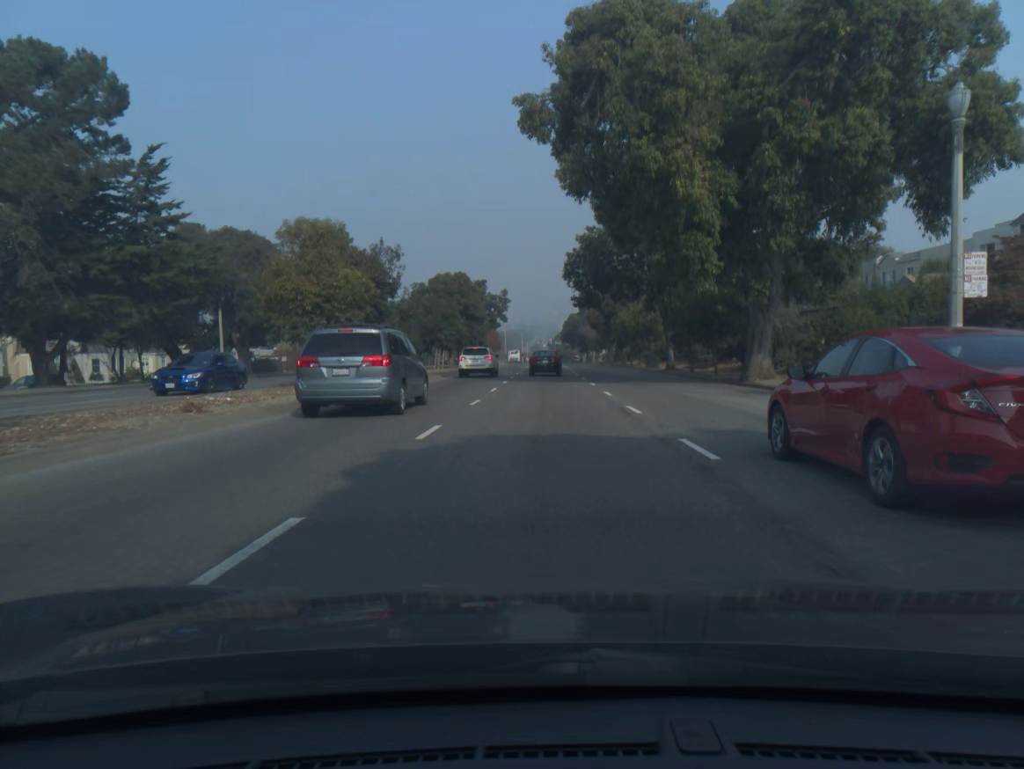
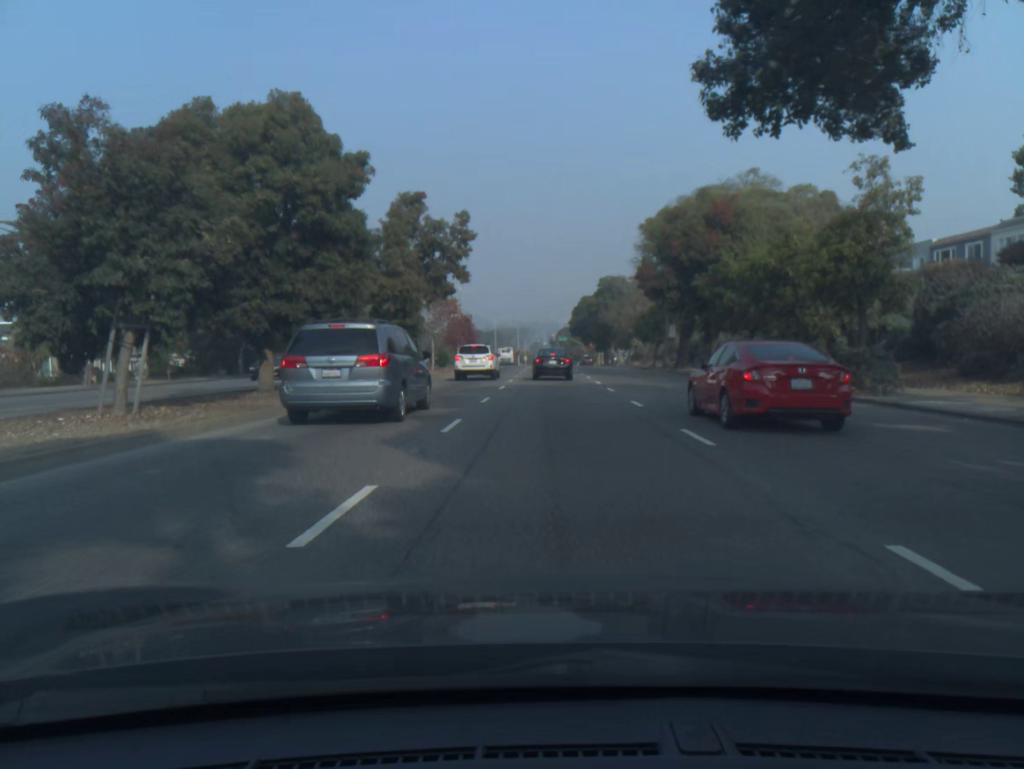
(-0.1, +42.8) m; 0°
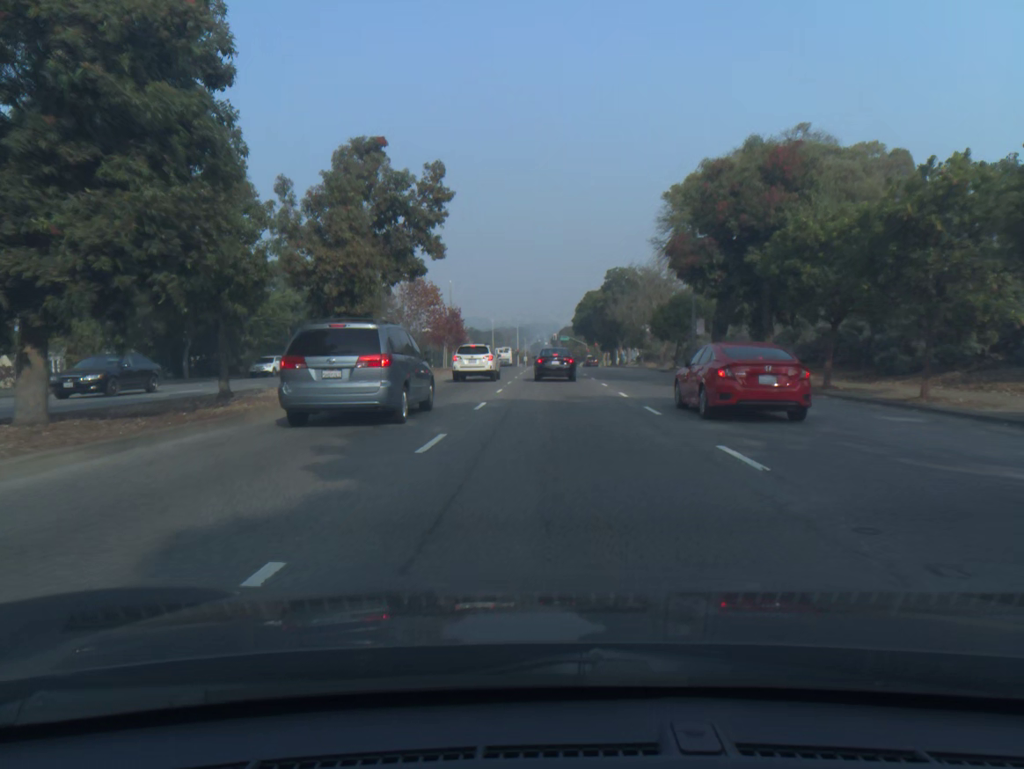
(0.0, +9.7) m; 0°
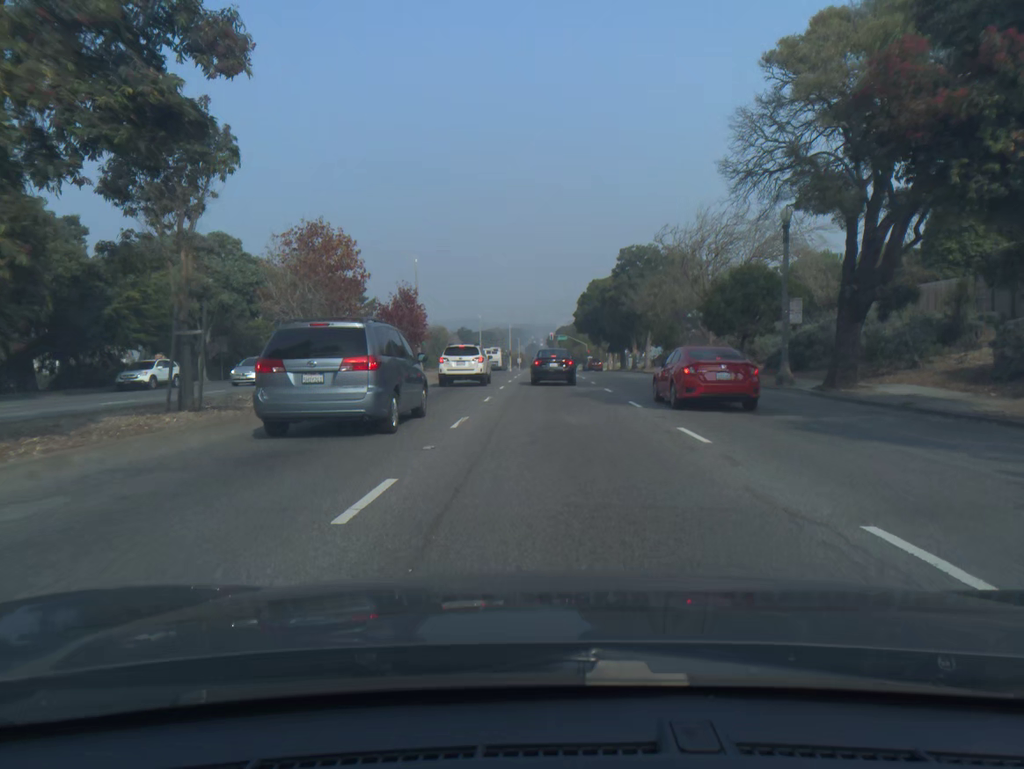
(0.0, +18.5) m; 0°
